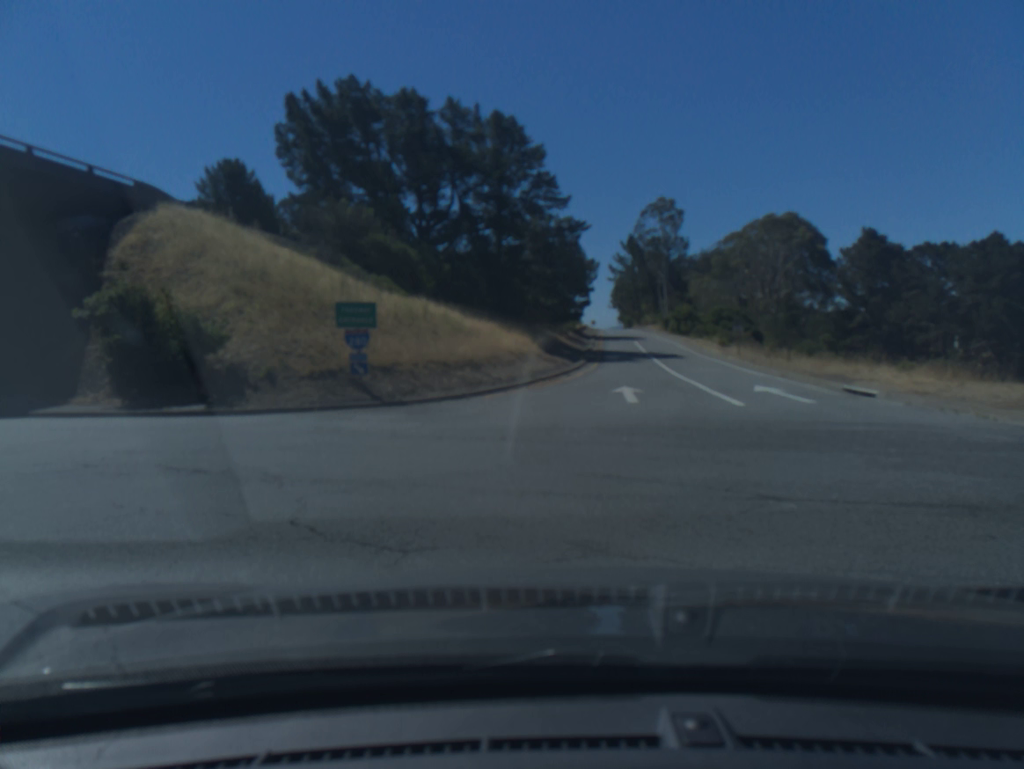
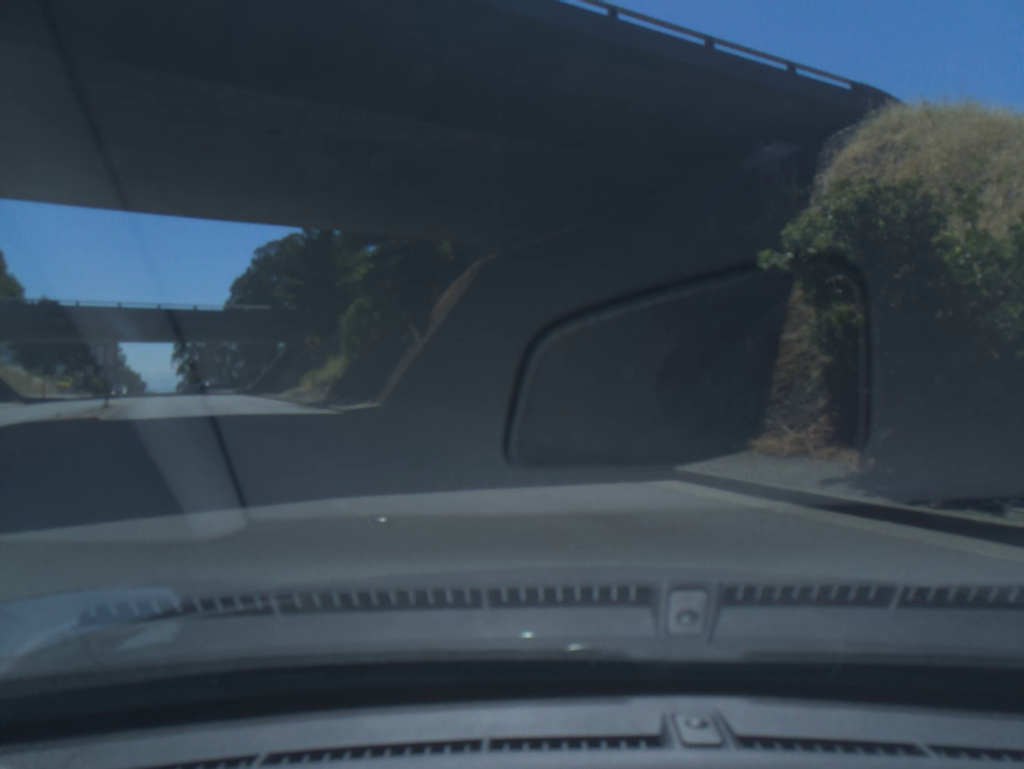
(-5.9, +13.7) m; -42°
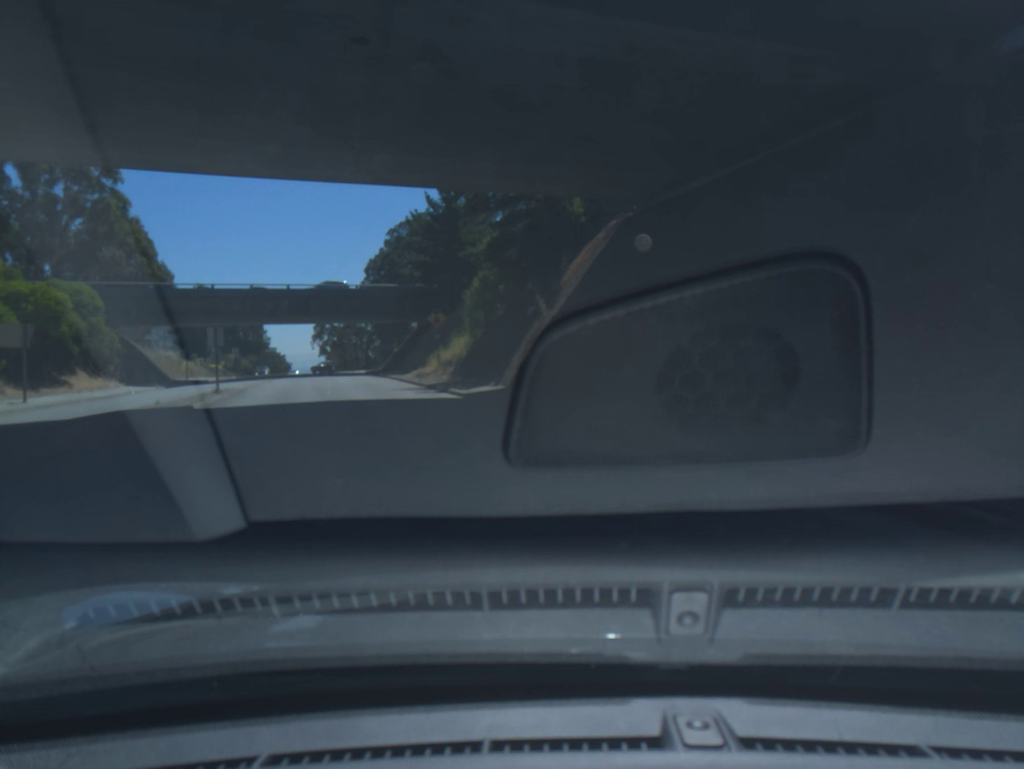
(-0.3, +4.7) m; -8°
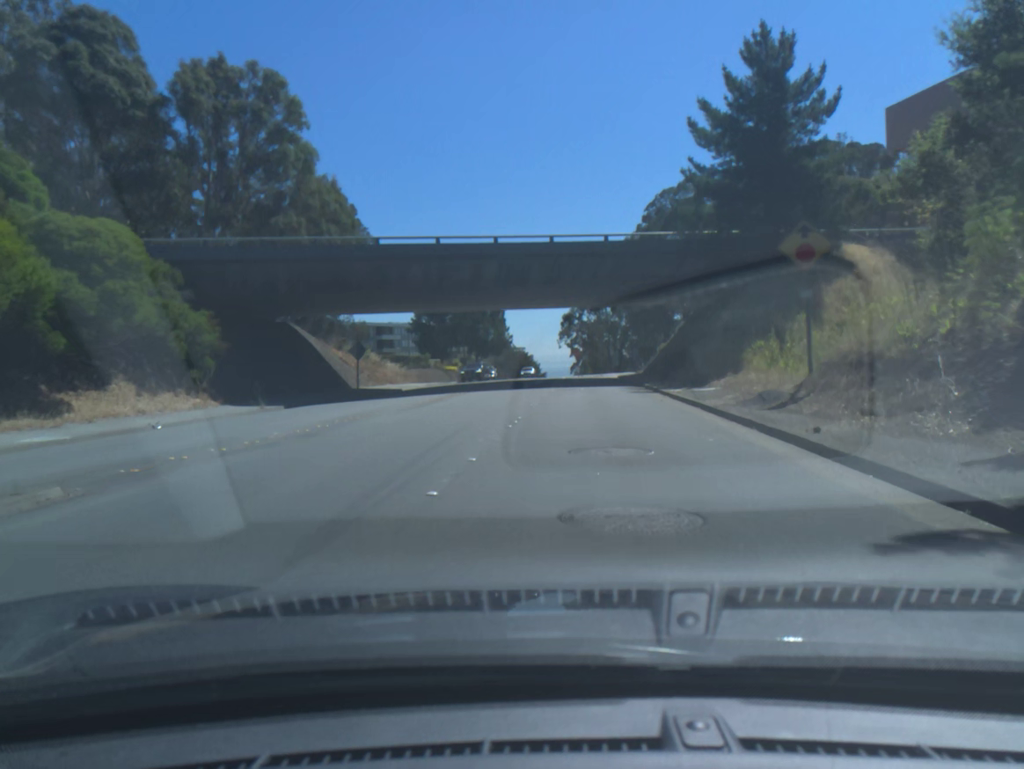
(-5.9, +28.9) m; -18°
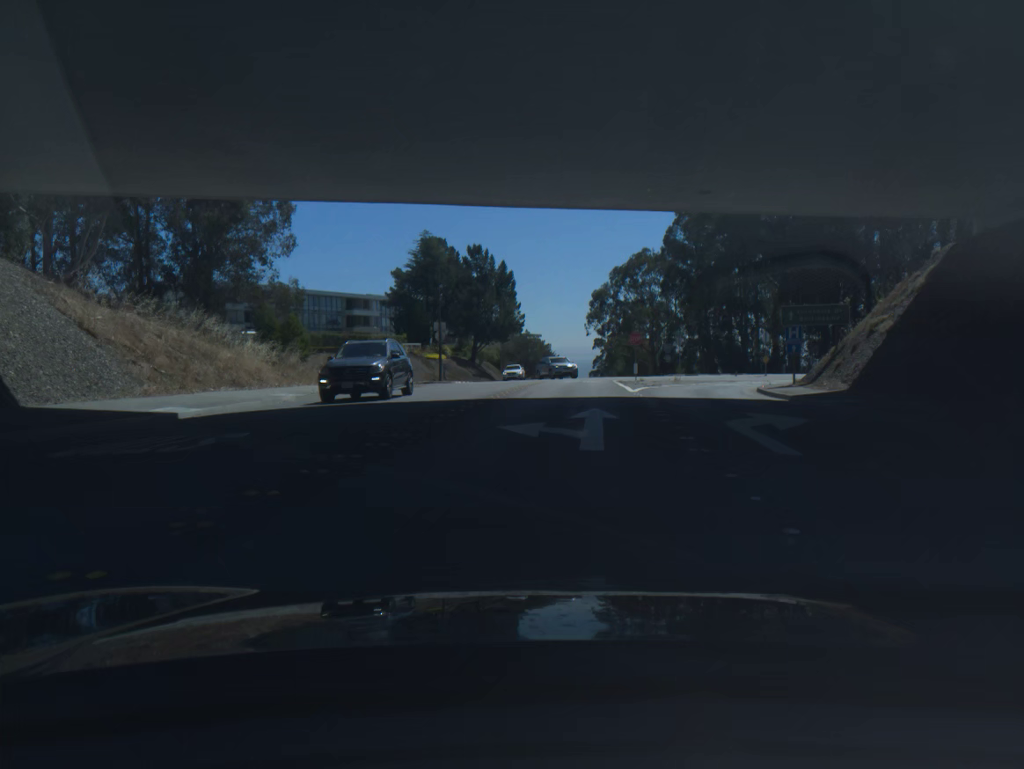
(-0.9, +37.3) m; -1°
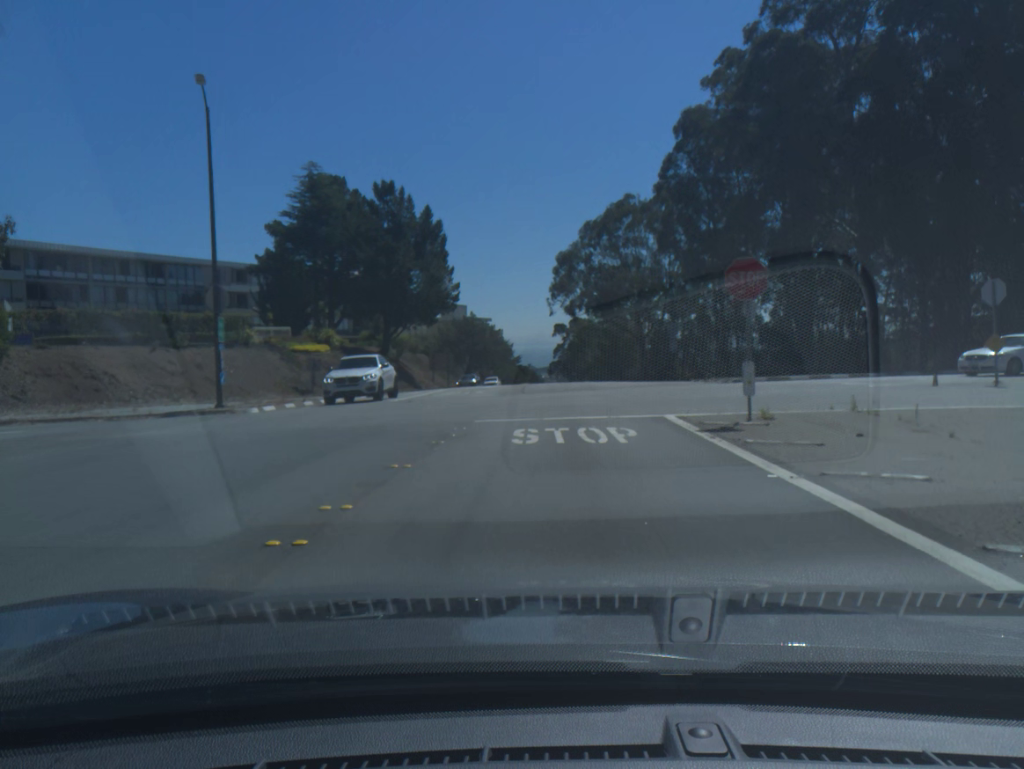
(+1.0, +33.9) m; +4°
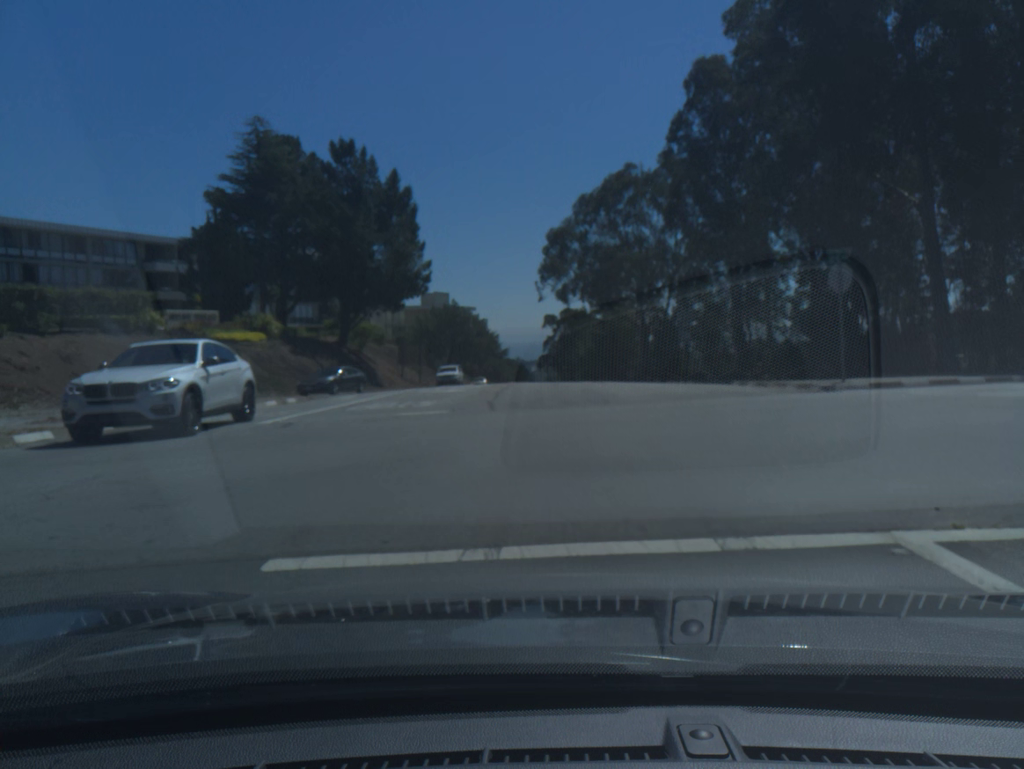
(+0.1, +11.5) m; 0°
